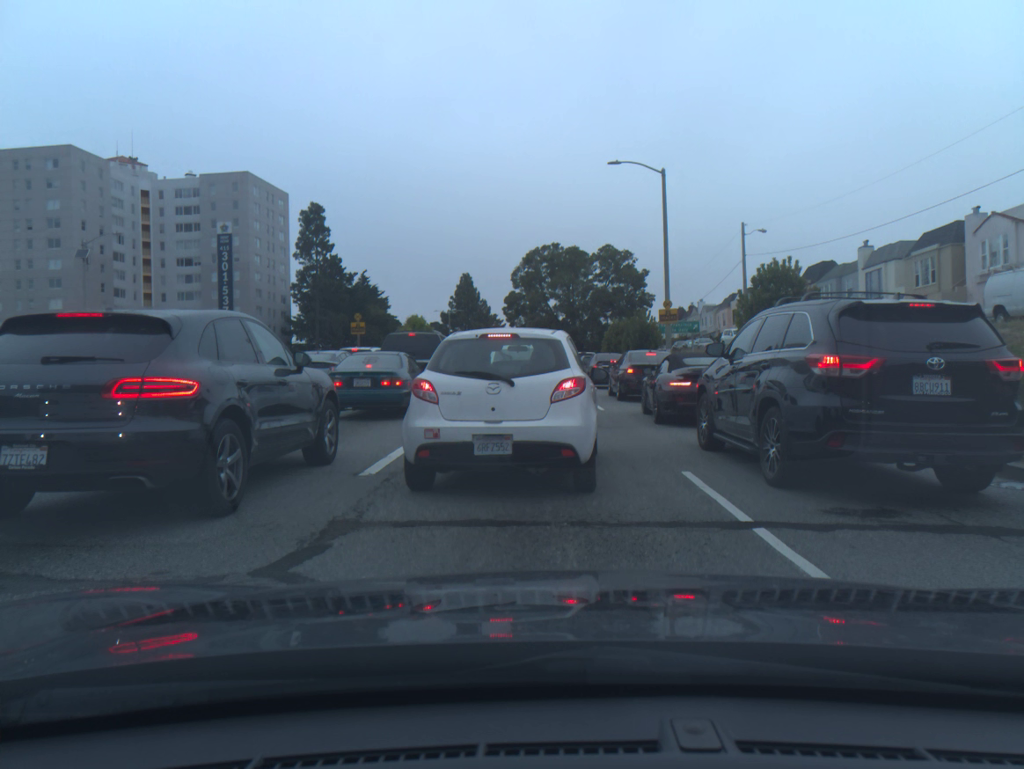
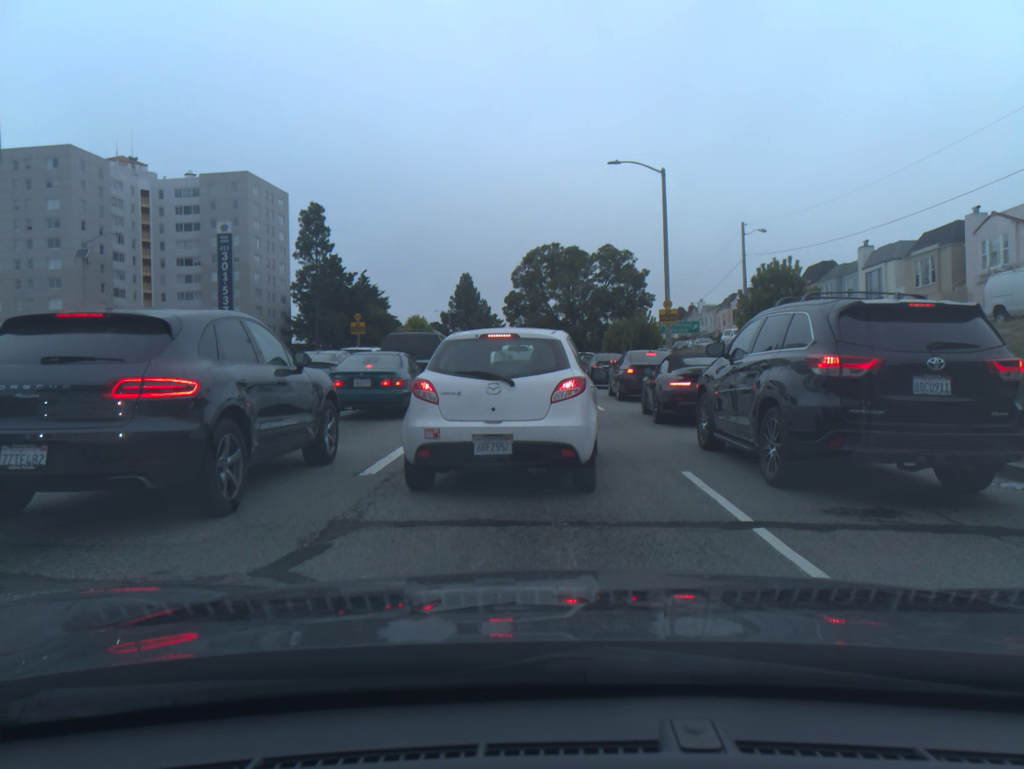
(0.0, -0.1) m; 0°
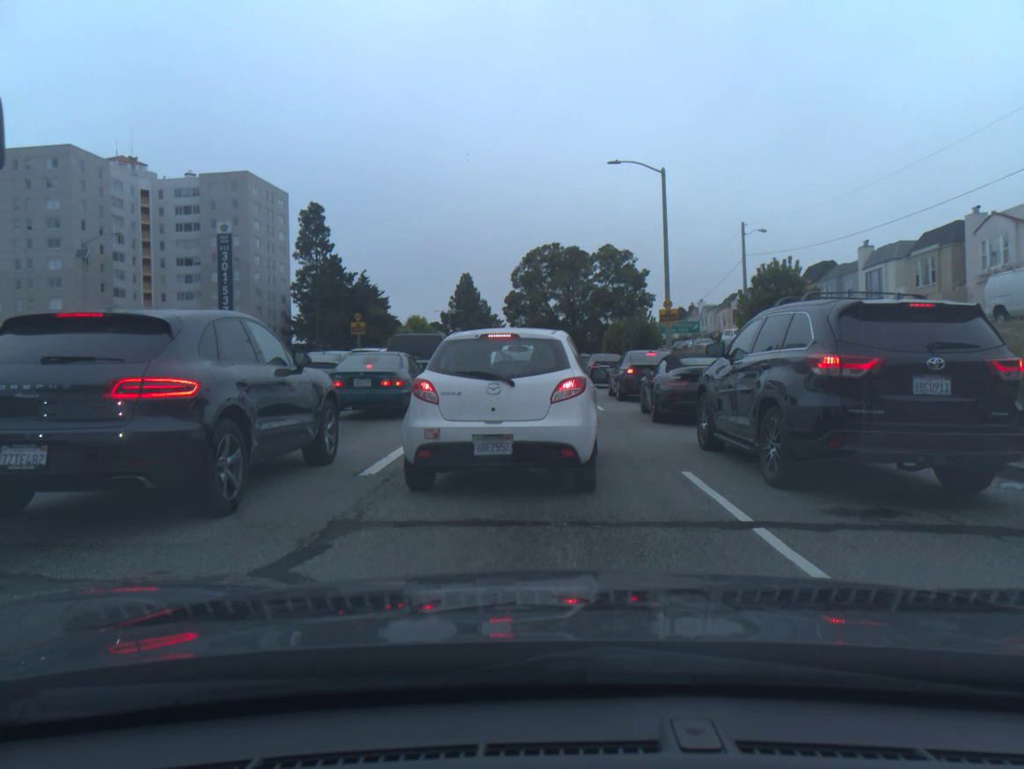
(0.0, 0.0) m; 0°
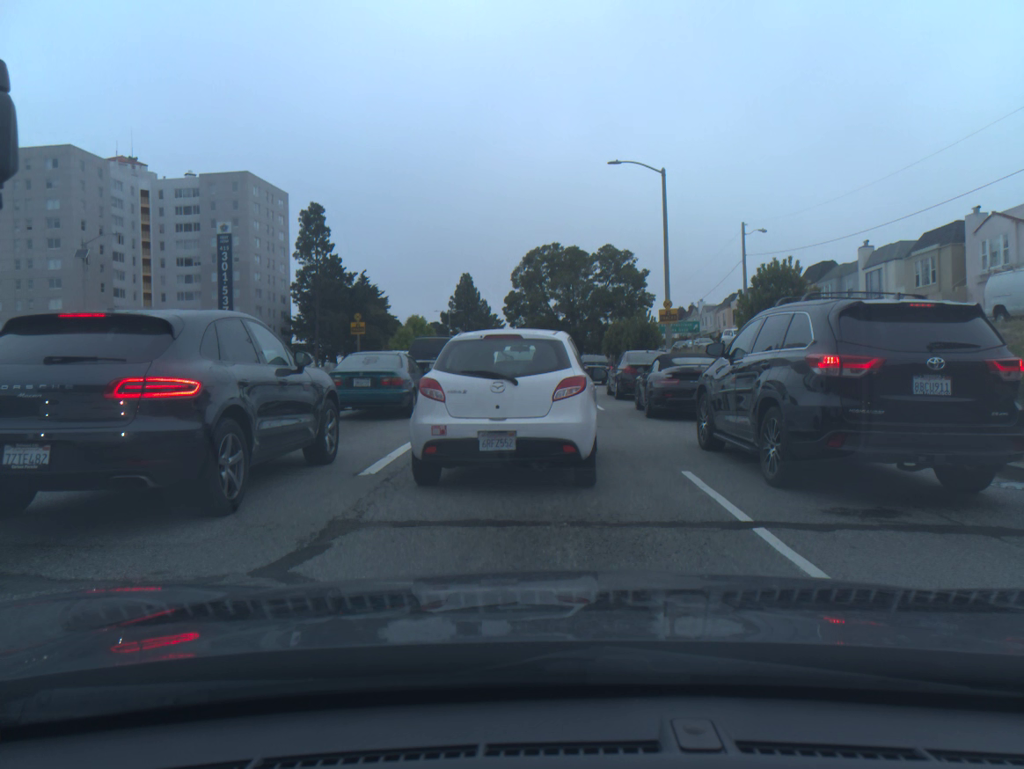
(0.0, 0.0) m; 0°
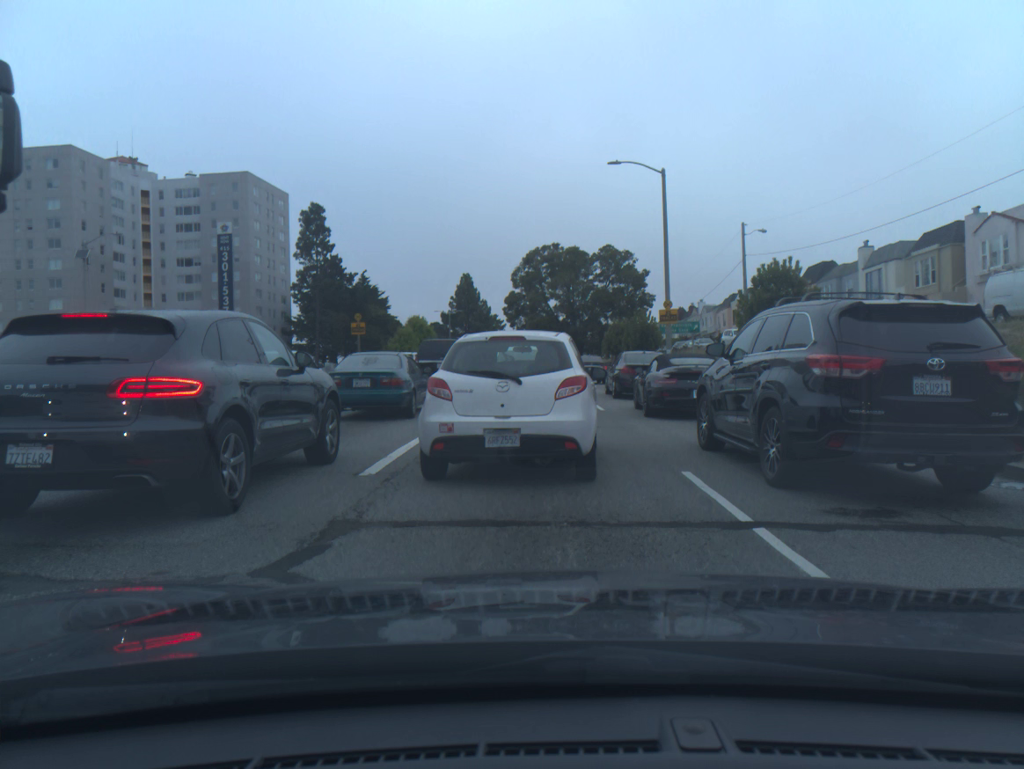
(0.0, 0.0) m; 0°
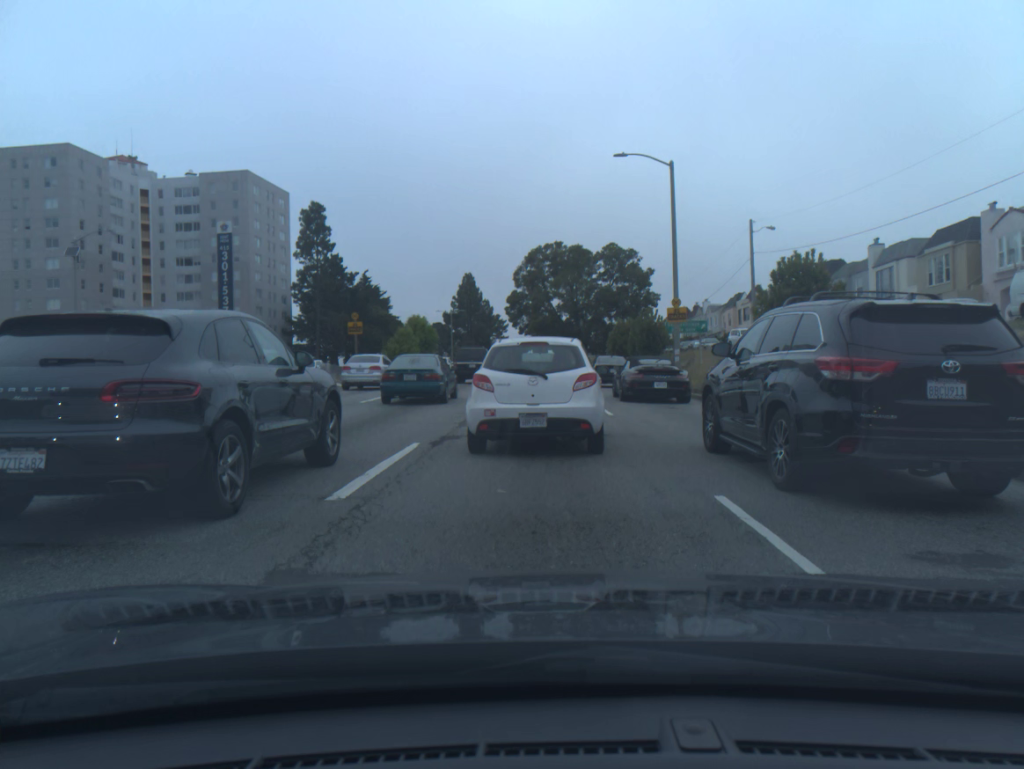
(-0.1, +1.2) m; -1°
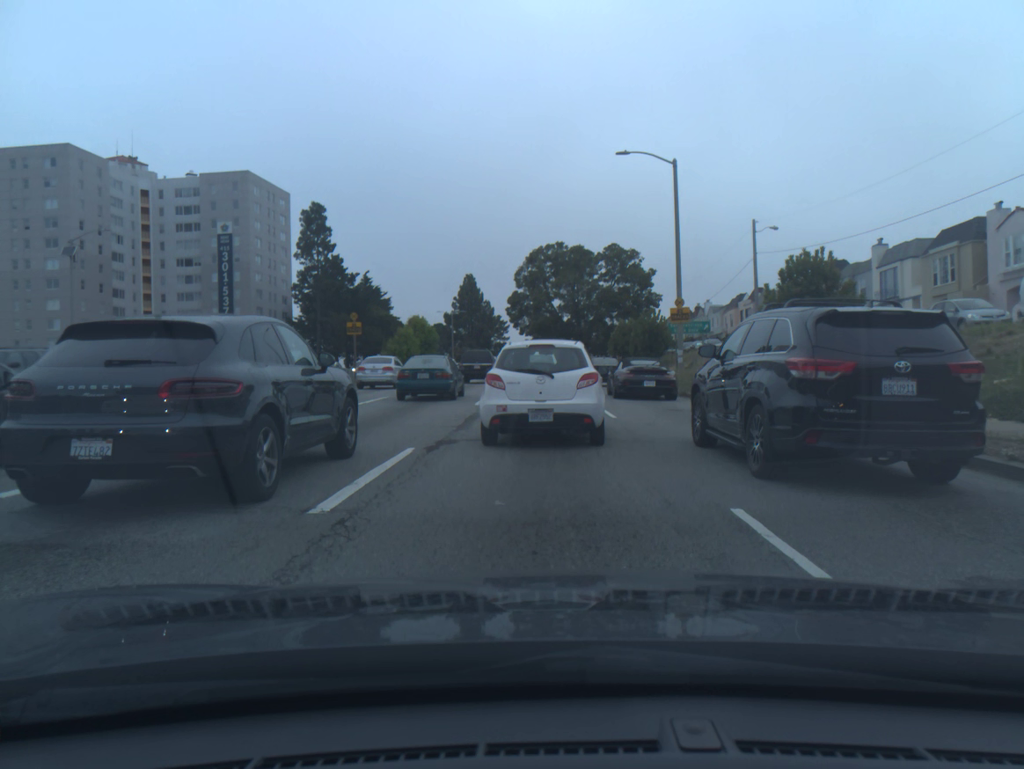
(0.0, +0.5) m; 0°
